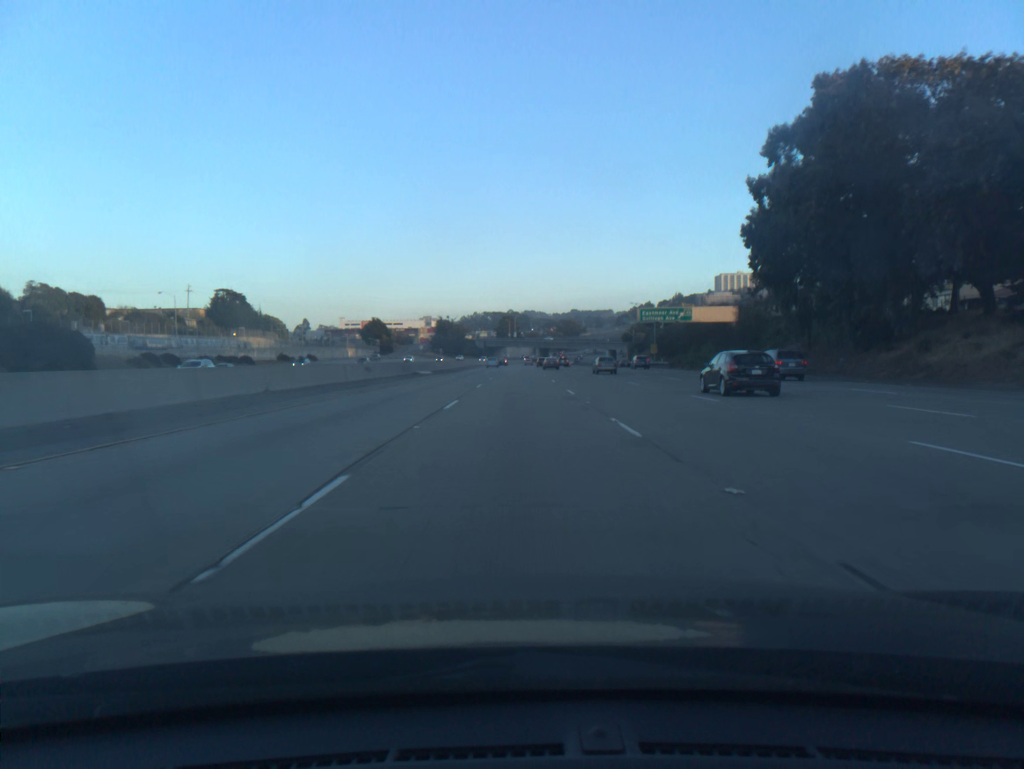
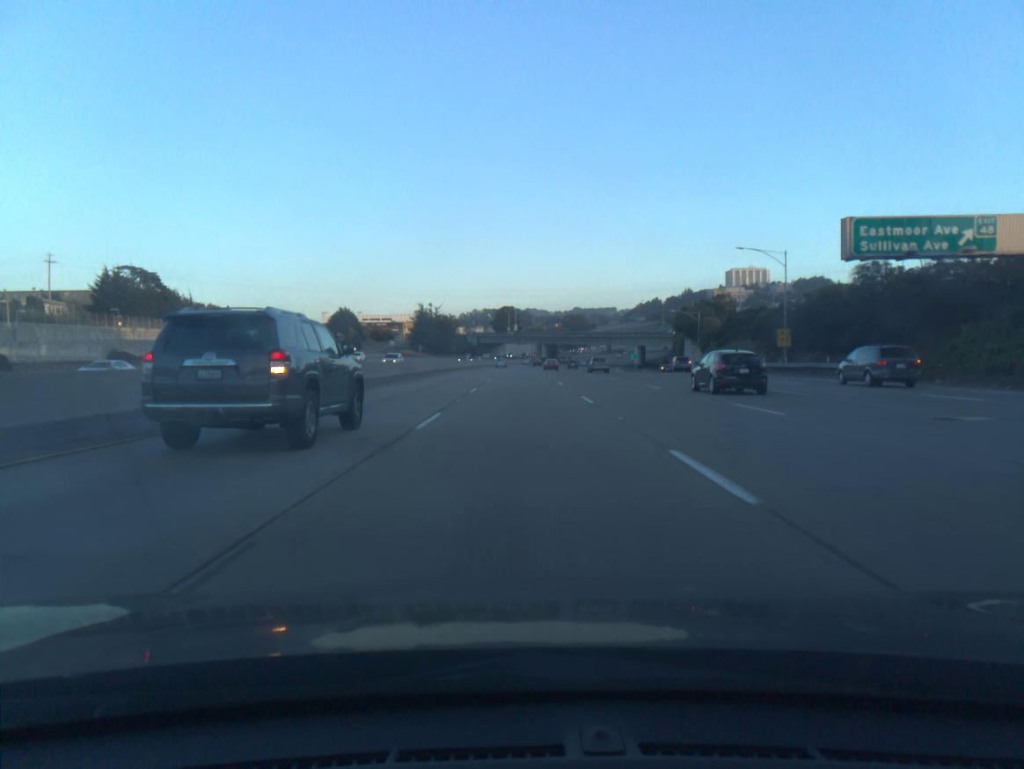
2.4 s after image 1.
(0.0, +64.1) m; 0°
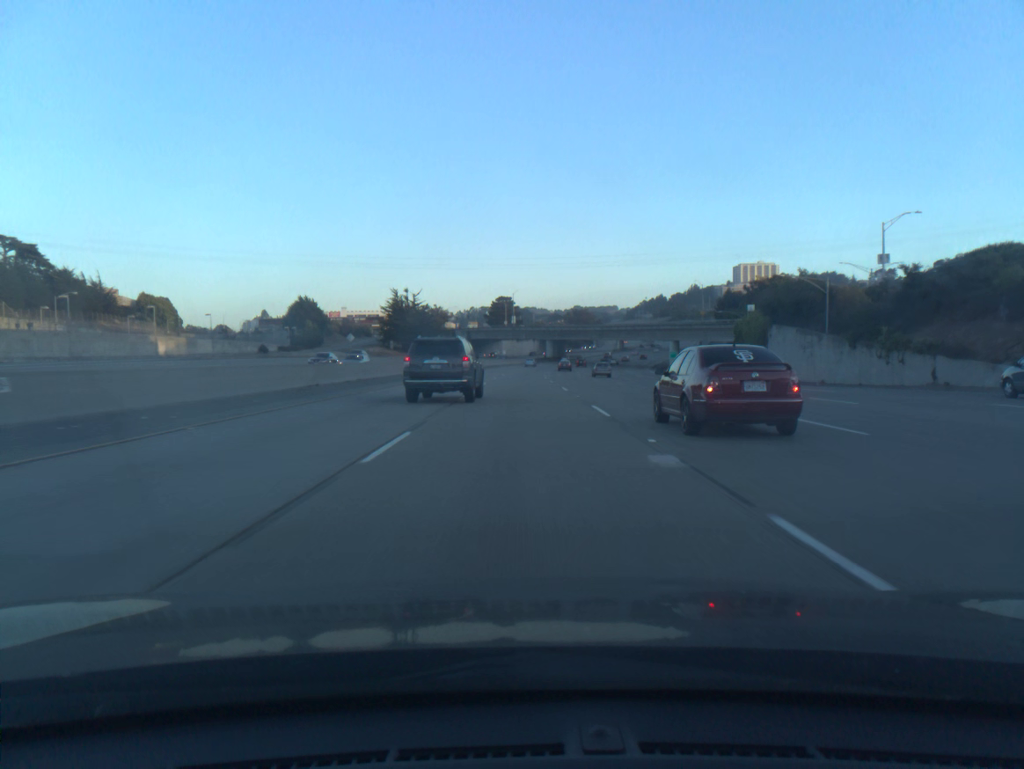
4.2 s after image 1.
(+0.1, +48.1) m; 0°
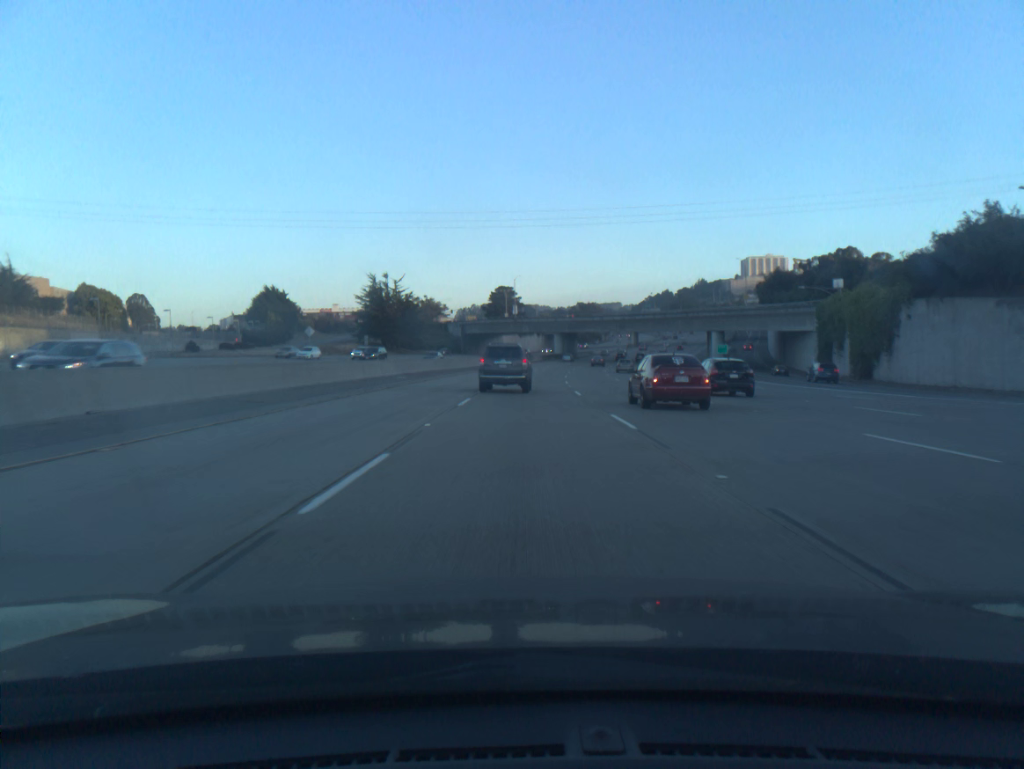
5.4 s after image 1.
(0.0, +32.2) m; 0°
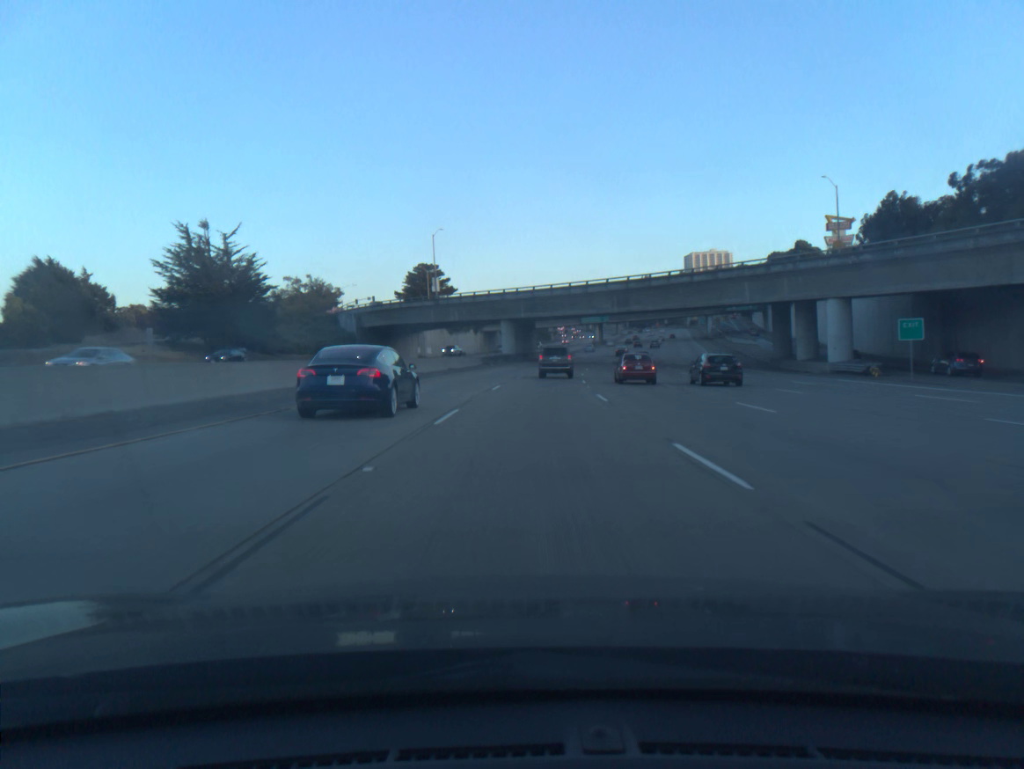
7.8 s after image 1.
(+1.7, +65.1) m; +4°
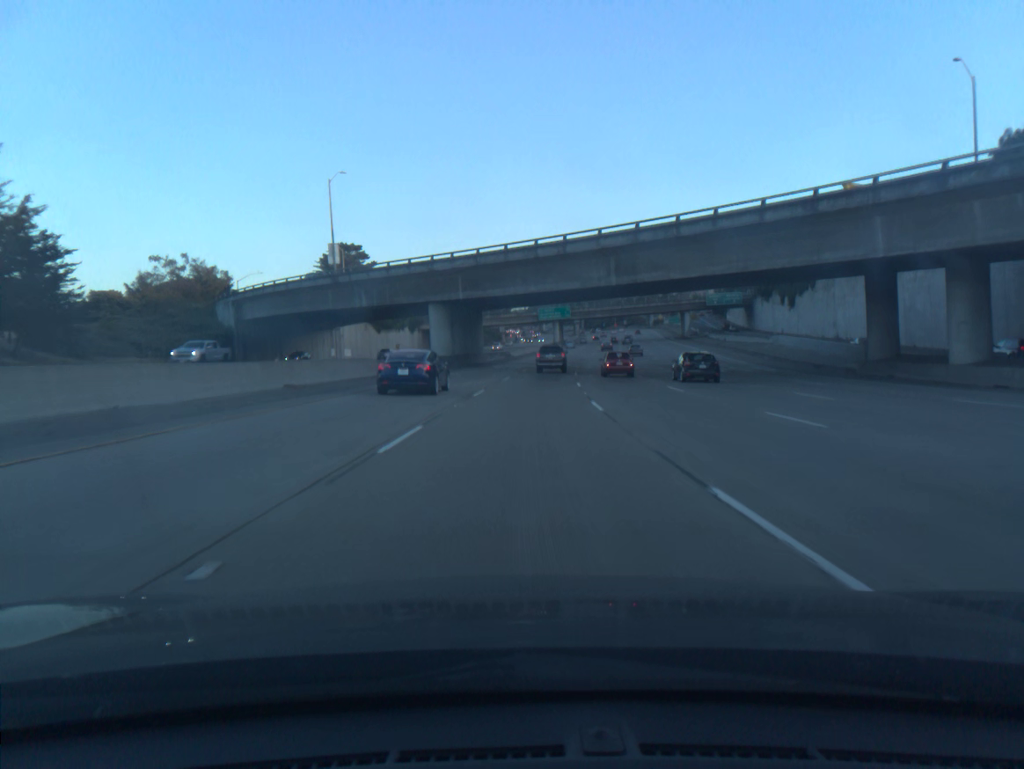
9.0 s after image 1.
(+1.0, +33.2) m; +4°
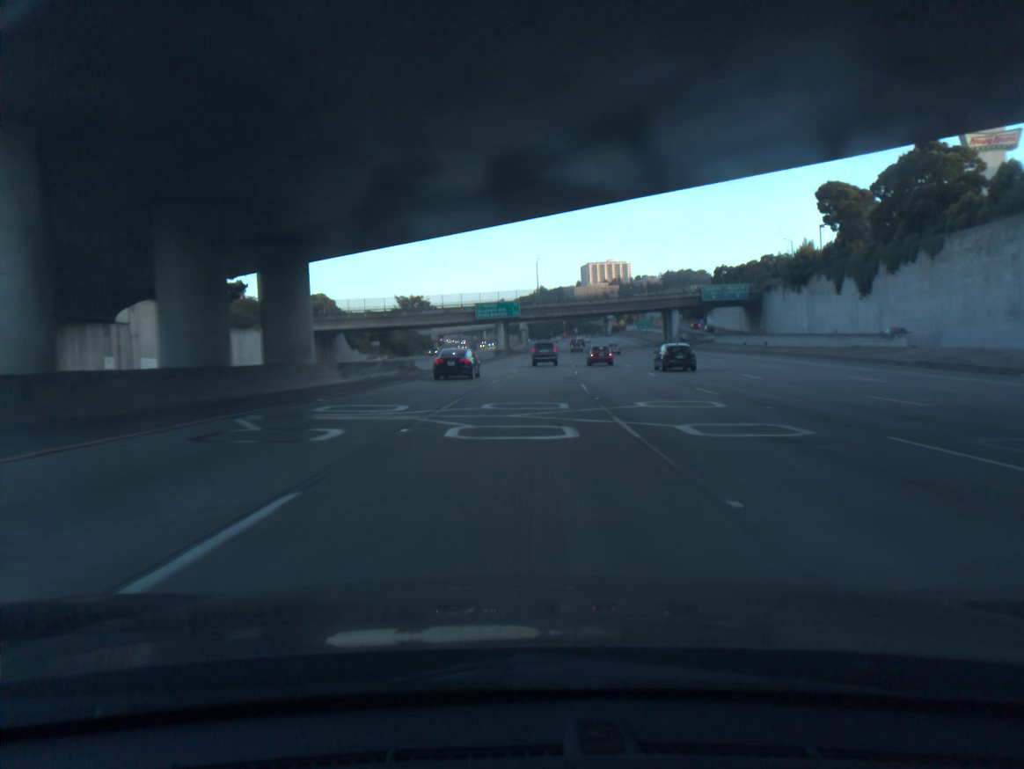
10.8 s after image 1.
(+2.0, +50.6) m; +4°
